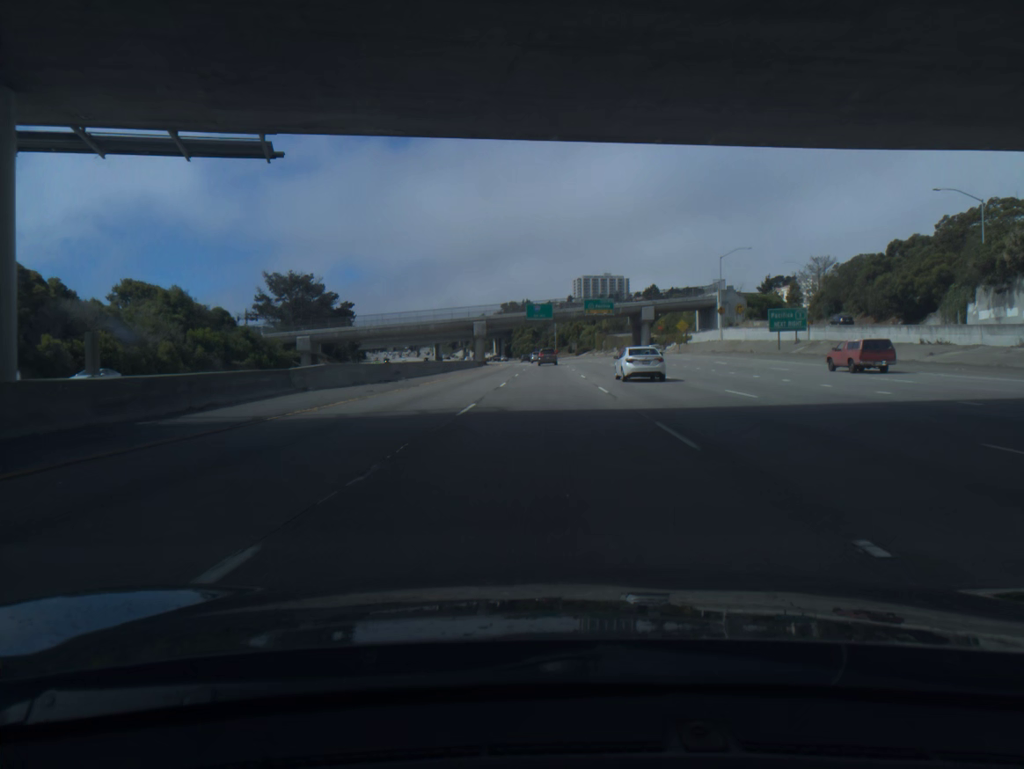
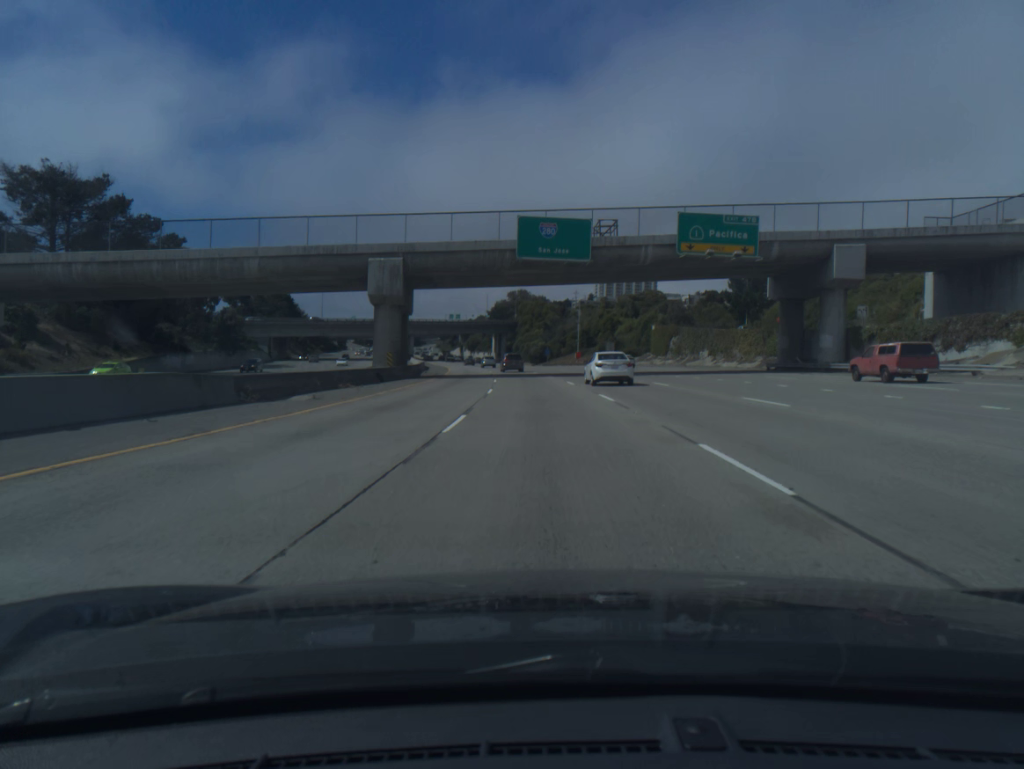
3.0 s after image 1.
(-0.2, +90.7) m; -1°
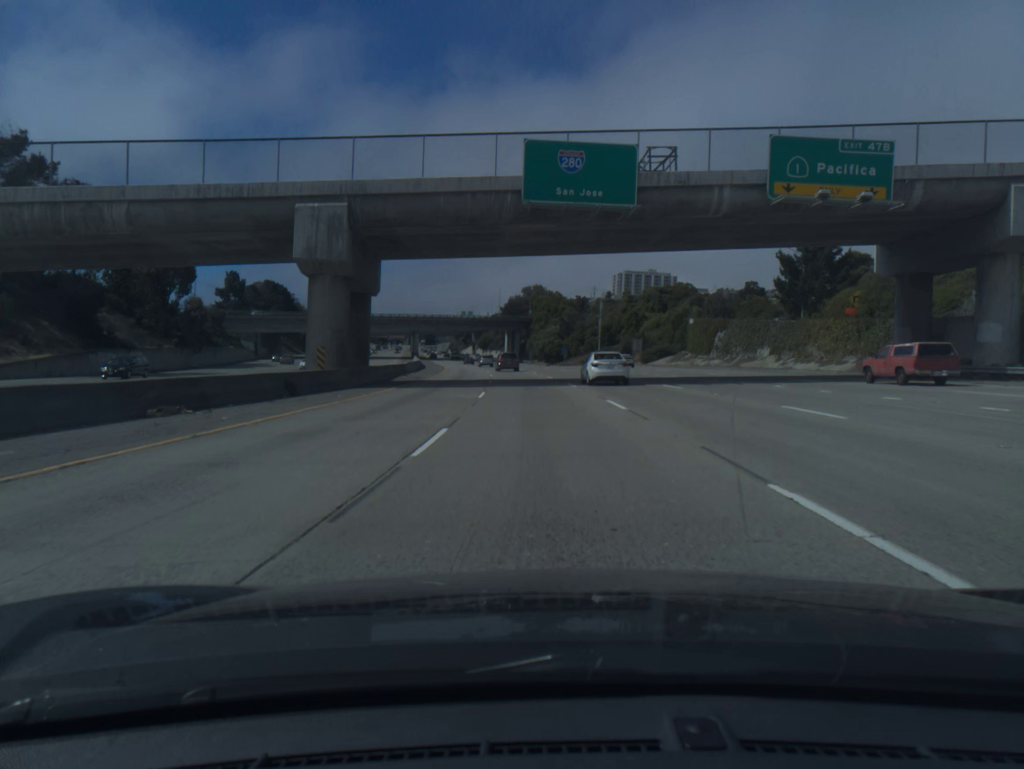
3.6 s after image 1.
(-0.2, +17.9) m; -1°
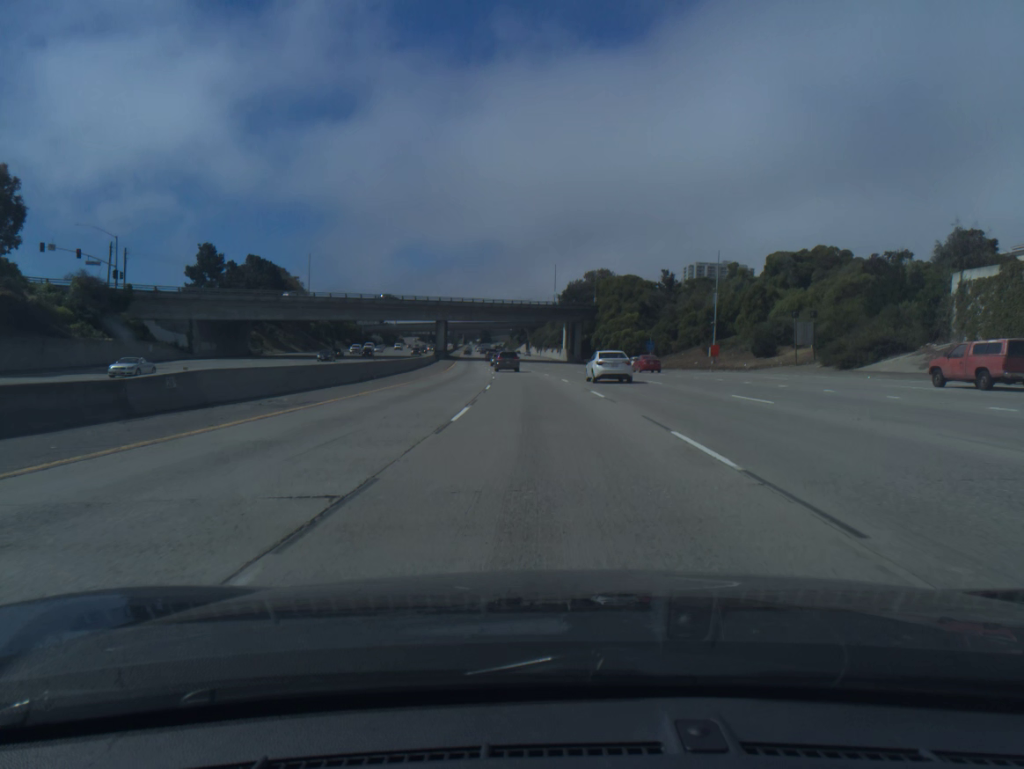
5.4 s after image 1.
(-1.9, +53.3) m; -4°
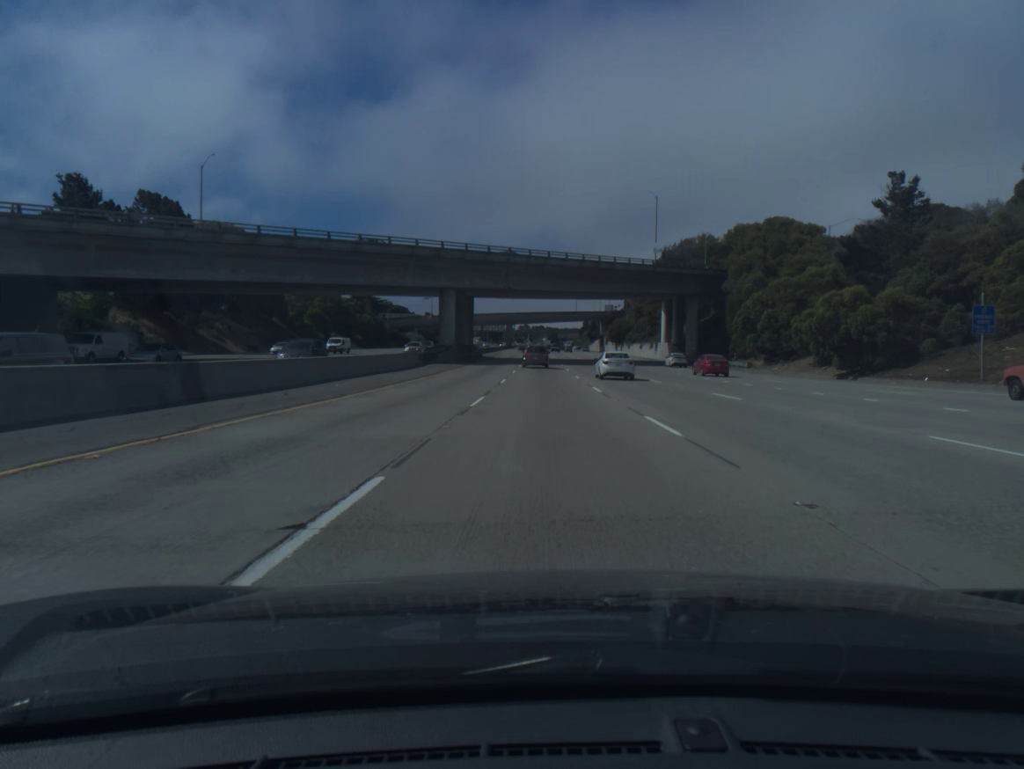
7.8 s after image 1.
(-3.2, +69.2) m; -5°
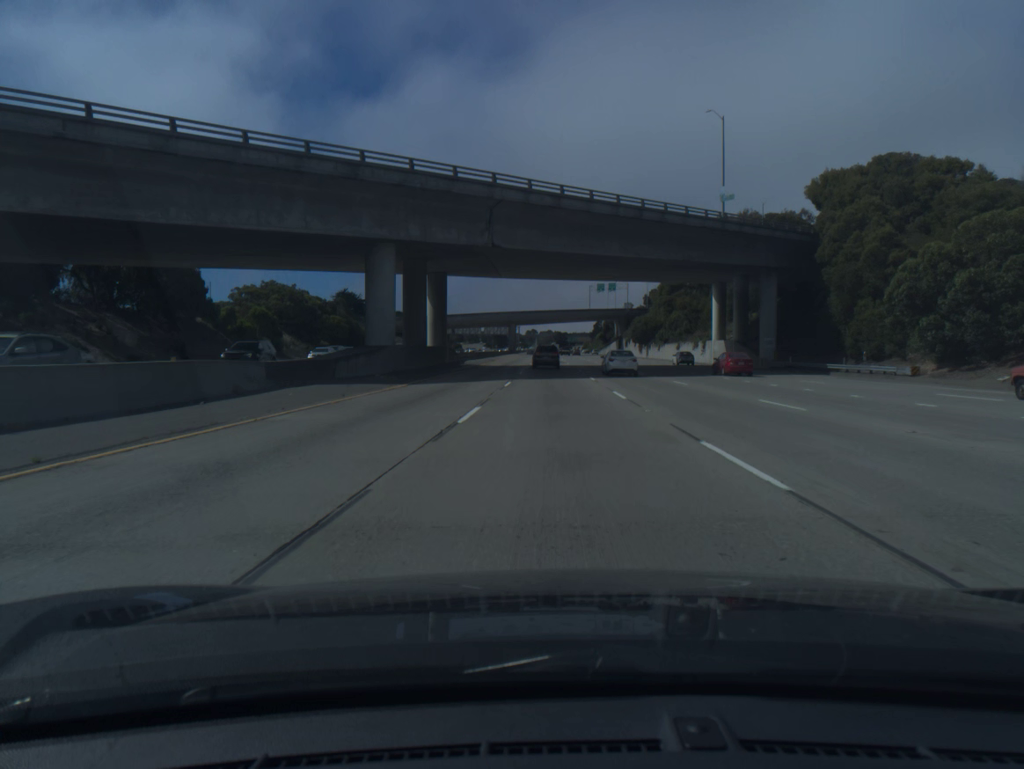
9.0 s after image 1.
(-0.3, +33.8) m; -1°
